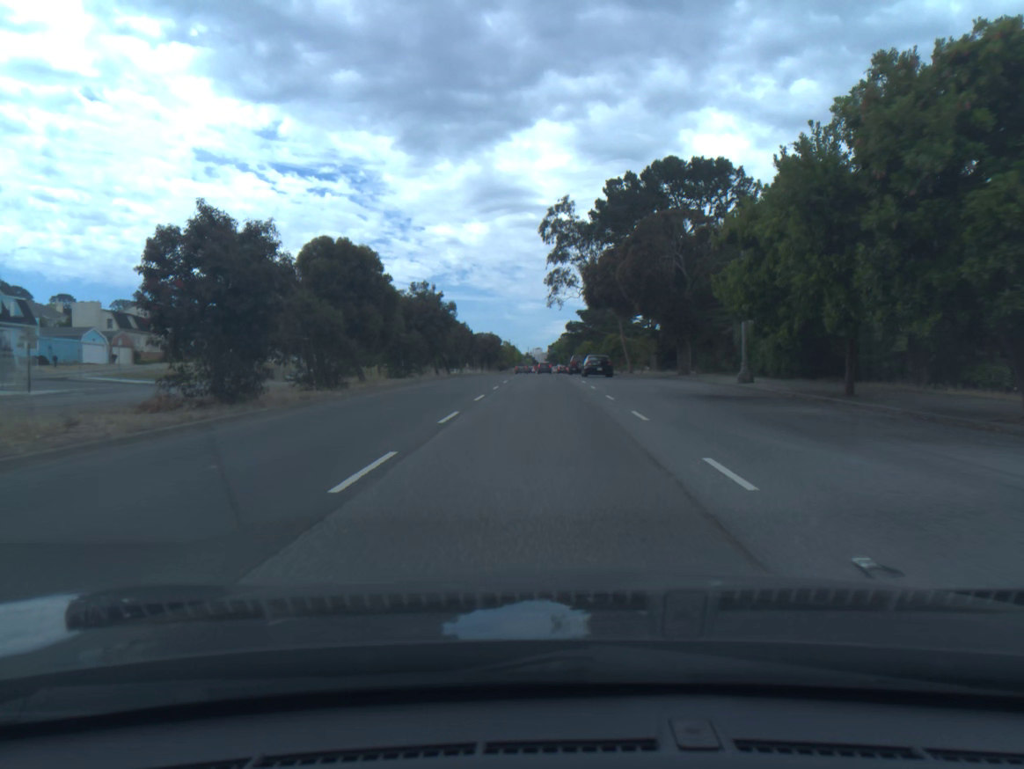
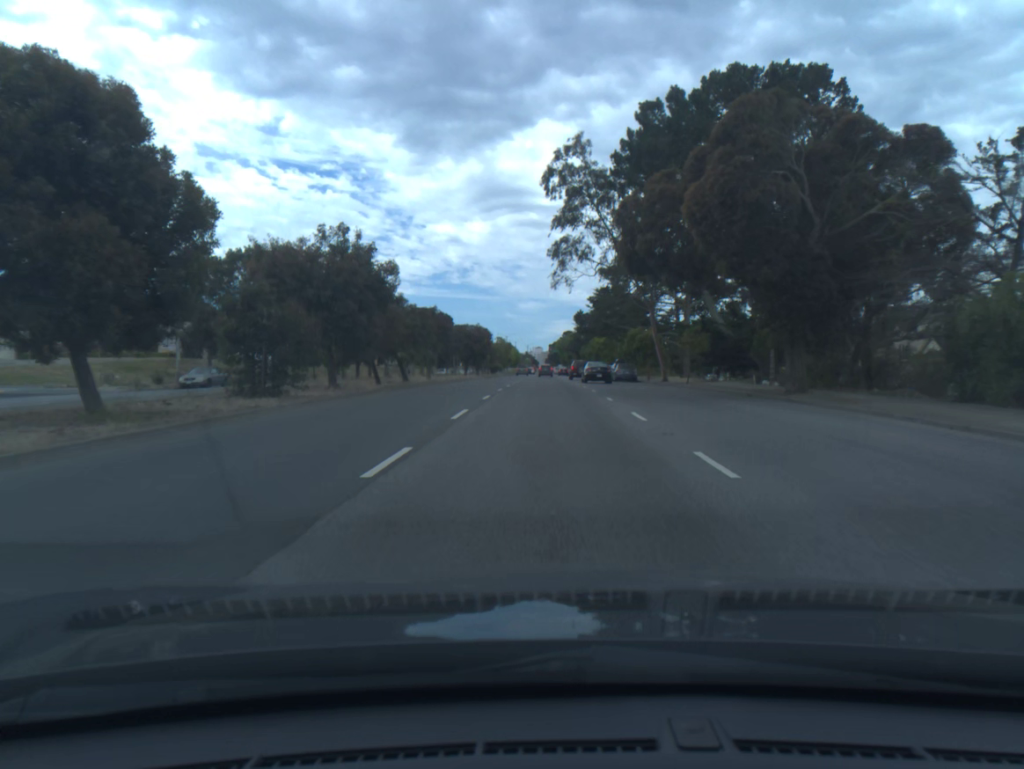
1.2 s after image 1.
(0.0, +20.7) m; 0°
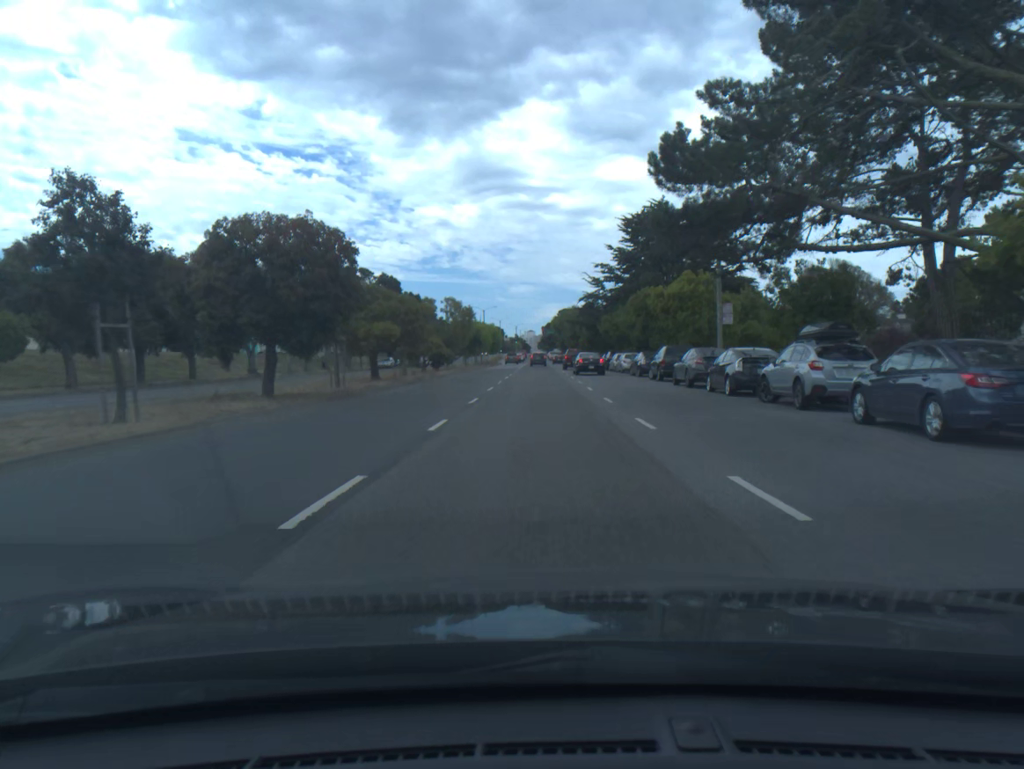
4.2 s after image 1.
(+0.3, +52.4) m; +1°
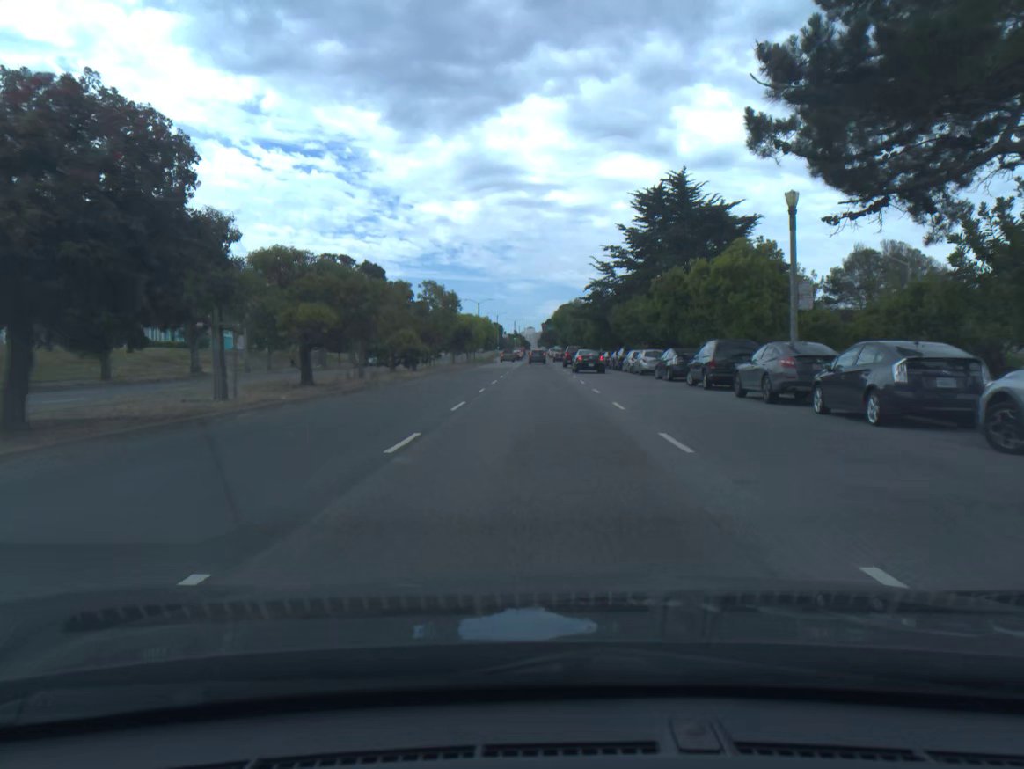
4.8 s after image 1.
(0.0, +10.6) m; 0°
